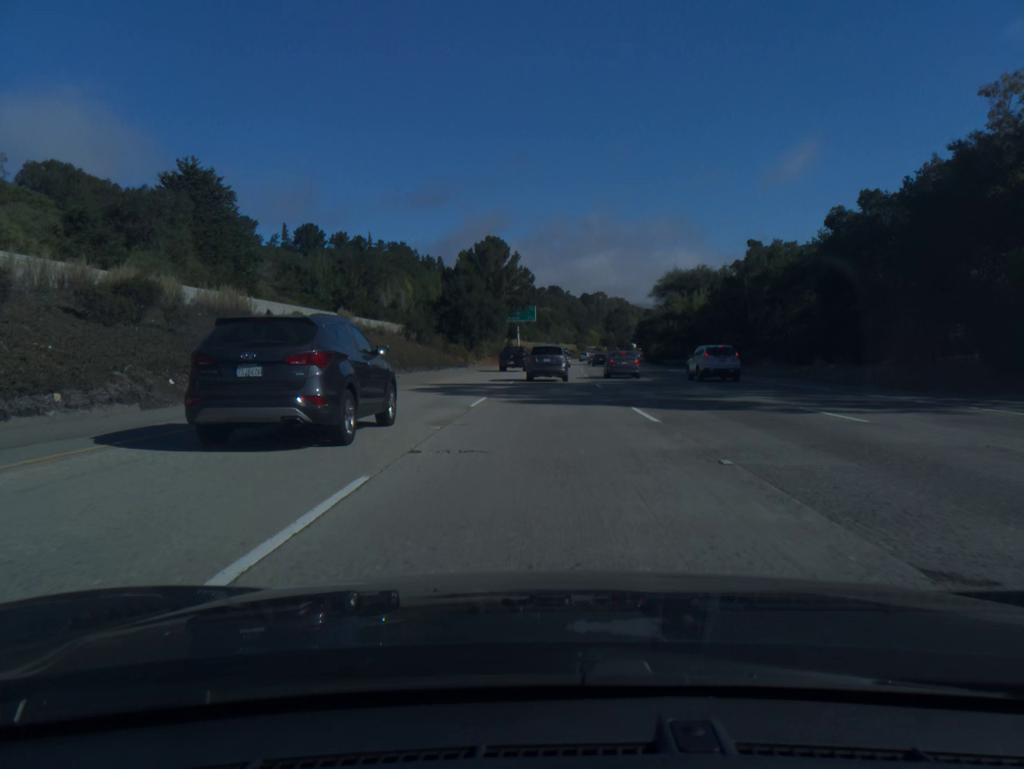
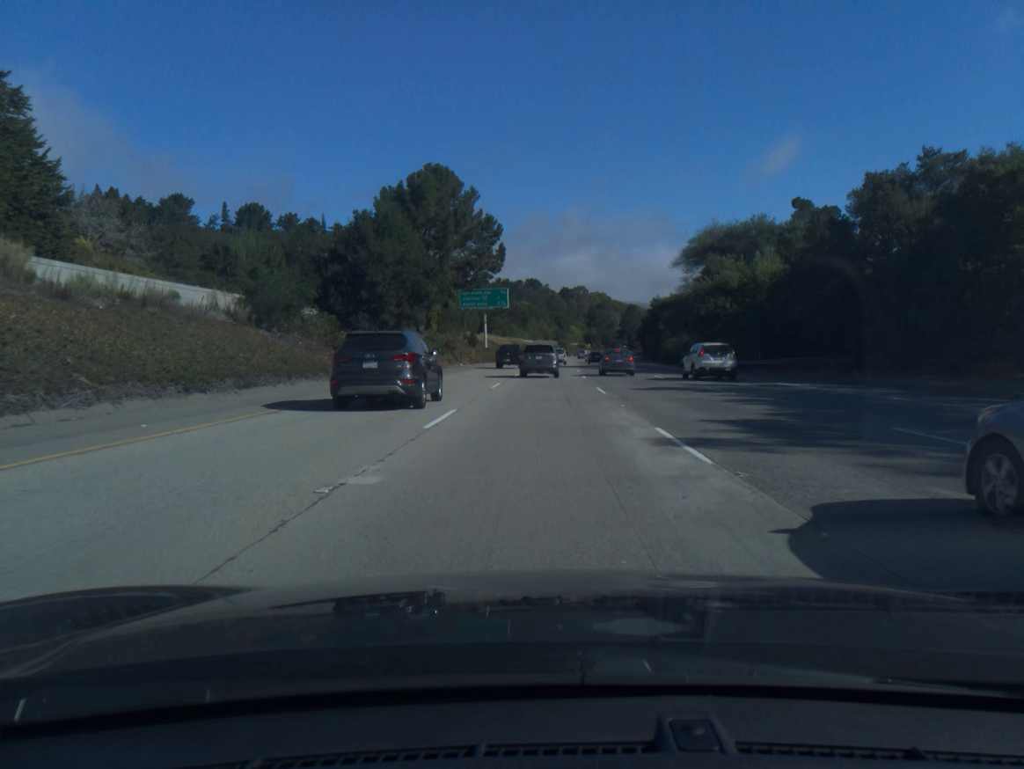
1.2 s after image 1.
(+0.6, +34.8) m; +2°
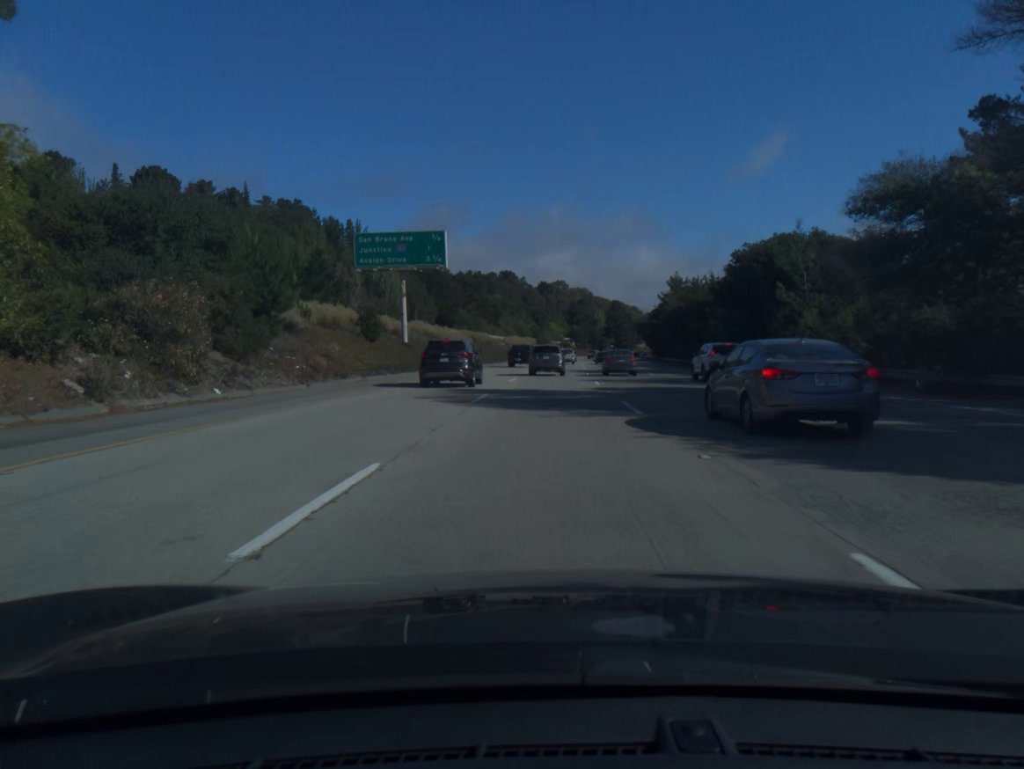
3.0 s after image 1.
(+0.7, +51.8) m; +2°
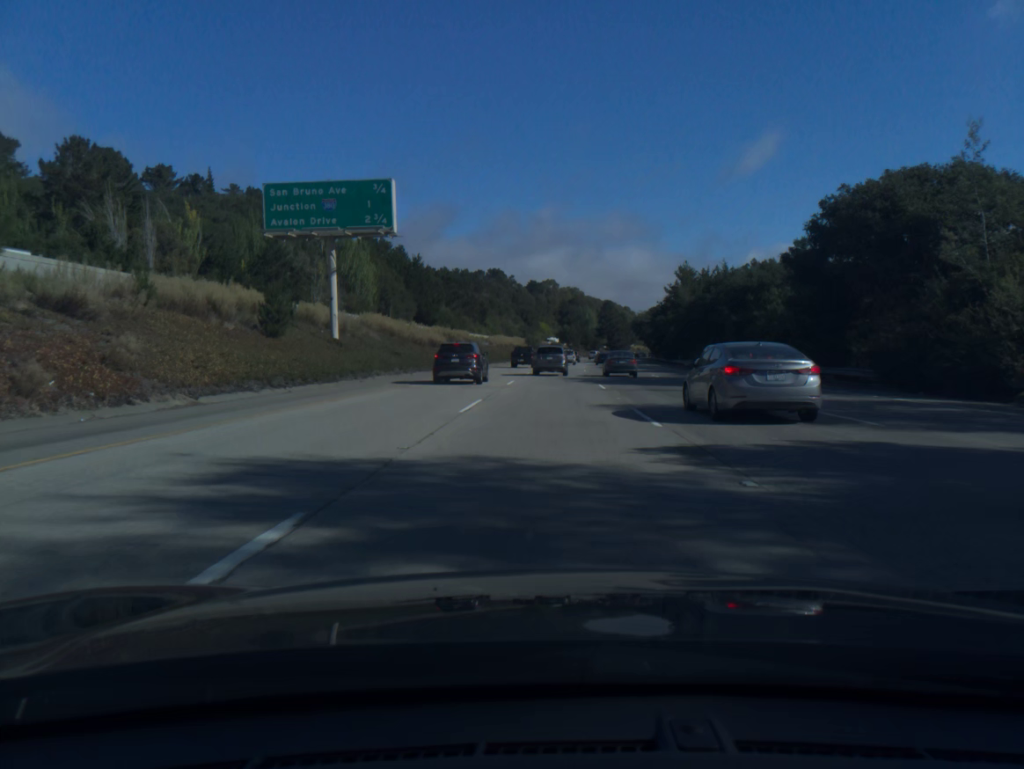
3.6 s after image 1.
(+0.1, +17.3) m; +1°
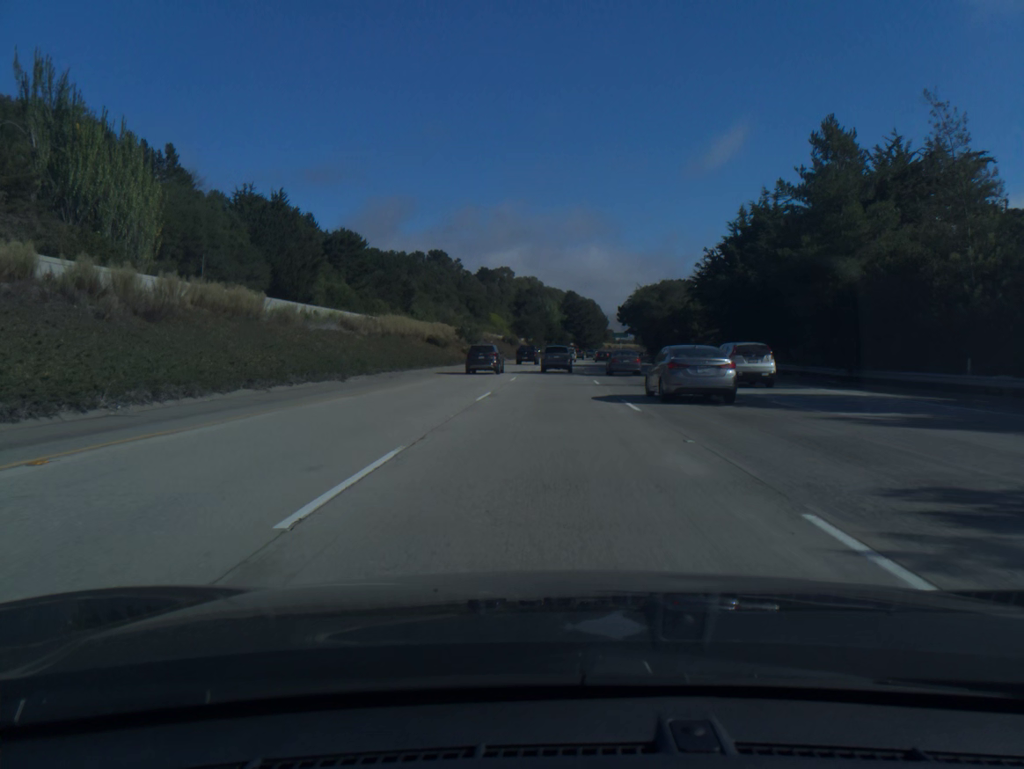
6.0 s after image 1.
(+1.9, +69.3) m; +3°
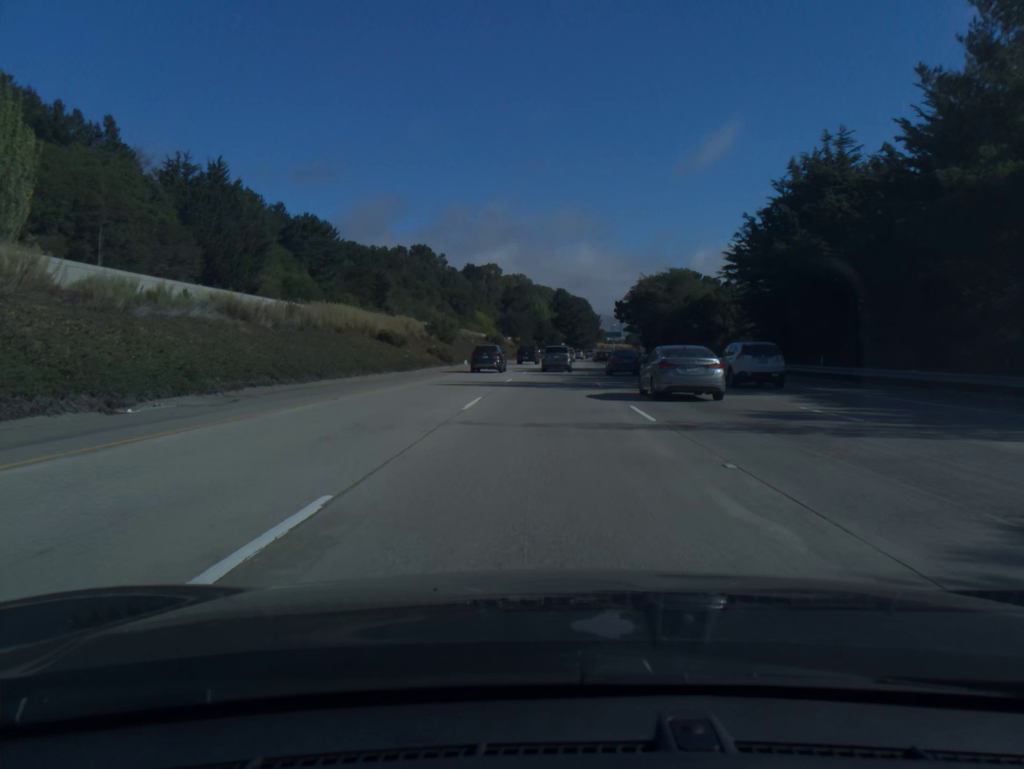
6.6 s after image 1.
(+0.1, +17.4) m; +1°
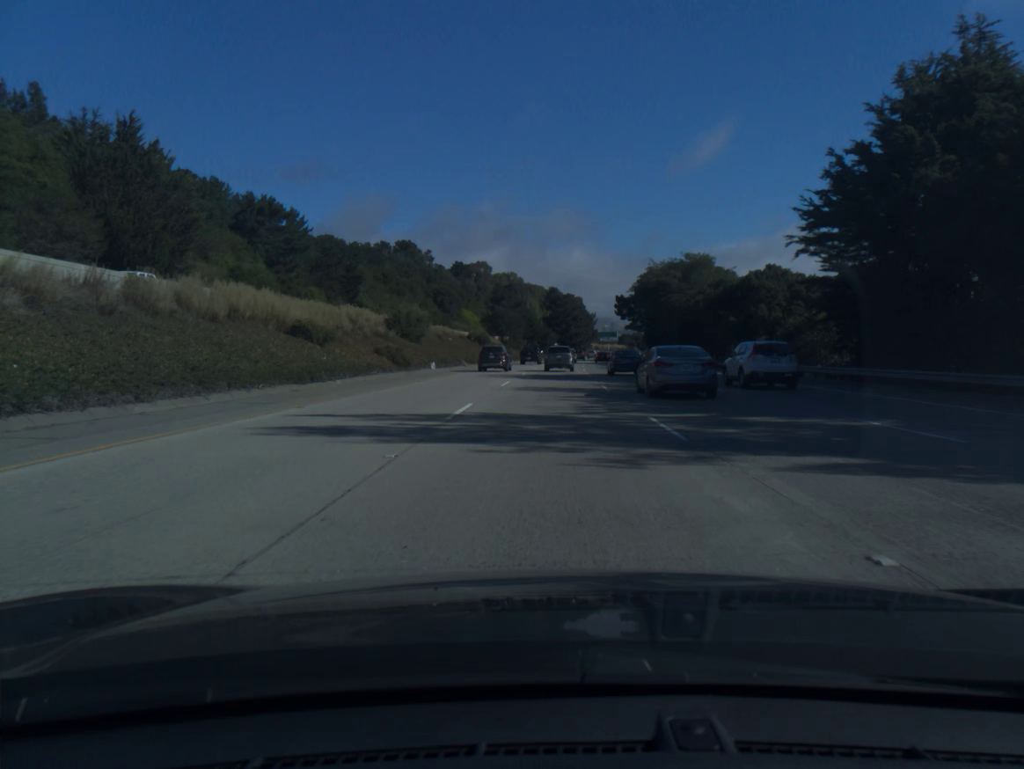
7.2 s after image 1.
(+0.1, +17.5) m; +1°
